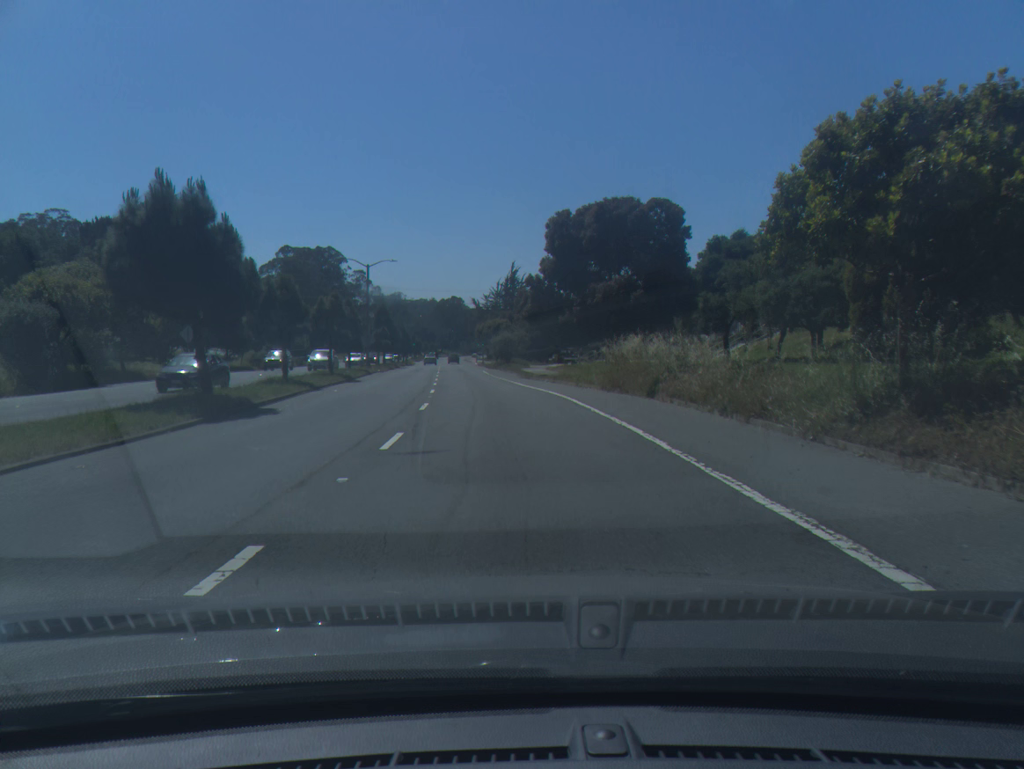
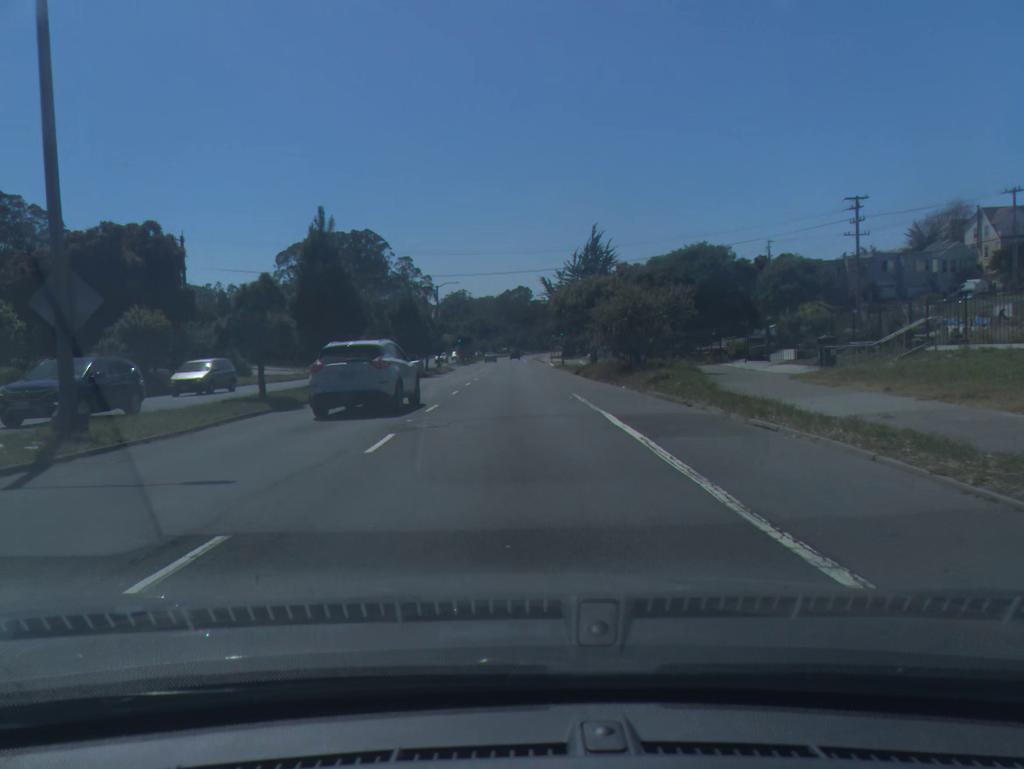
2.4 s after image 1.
(-3.3, +50.8) m; -5°
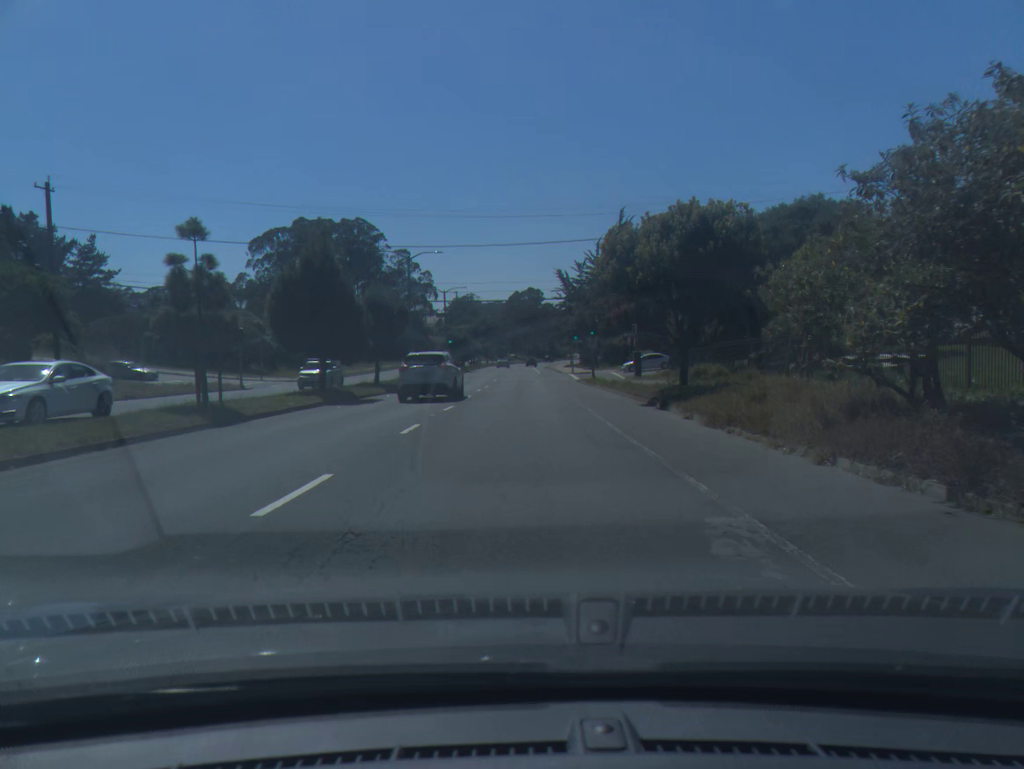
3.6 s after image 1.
(-0.2, +26.3) m; -1°
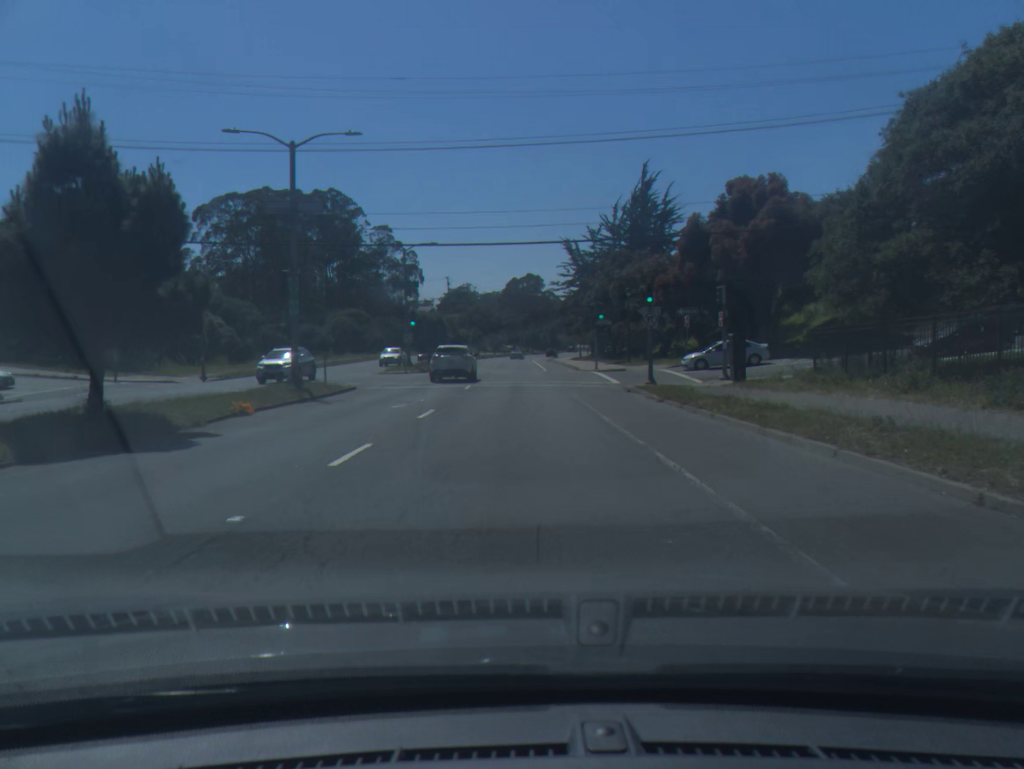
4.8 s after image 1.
(+0.1, +26.4) m; 0°
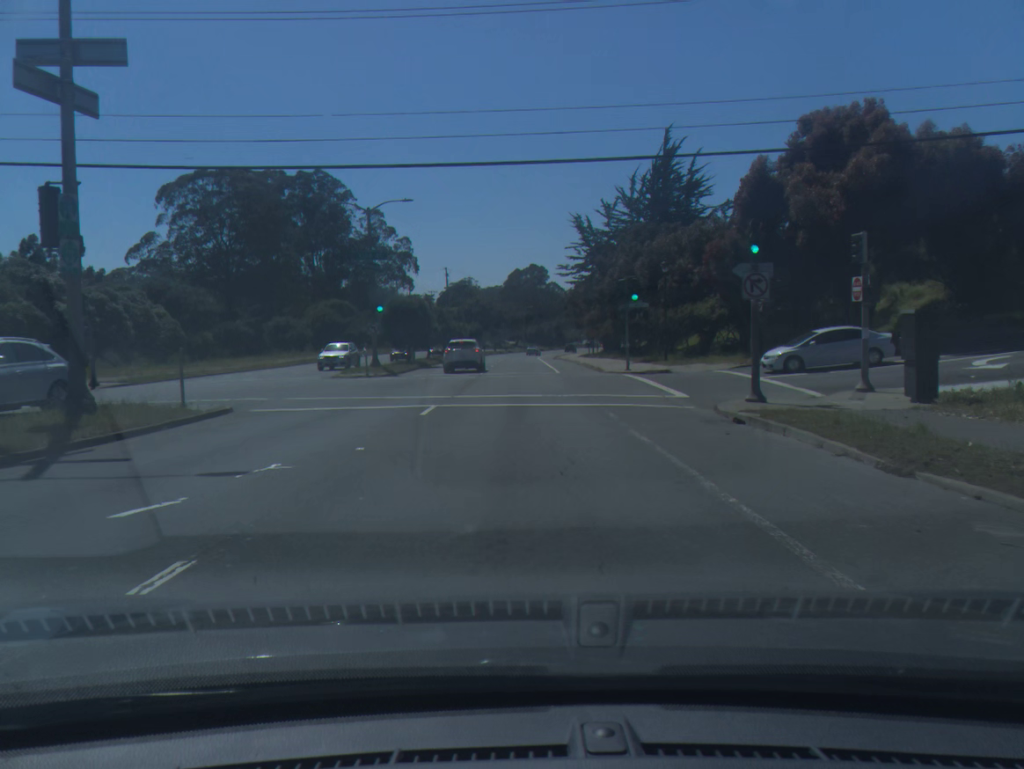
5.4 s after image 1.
(0.0, +13.2) m; 0°
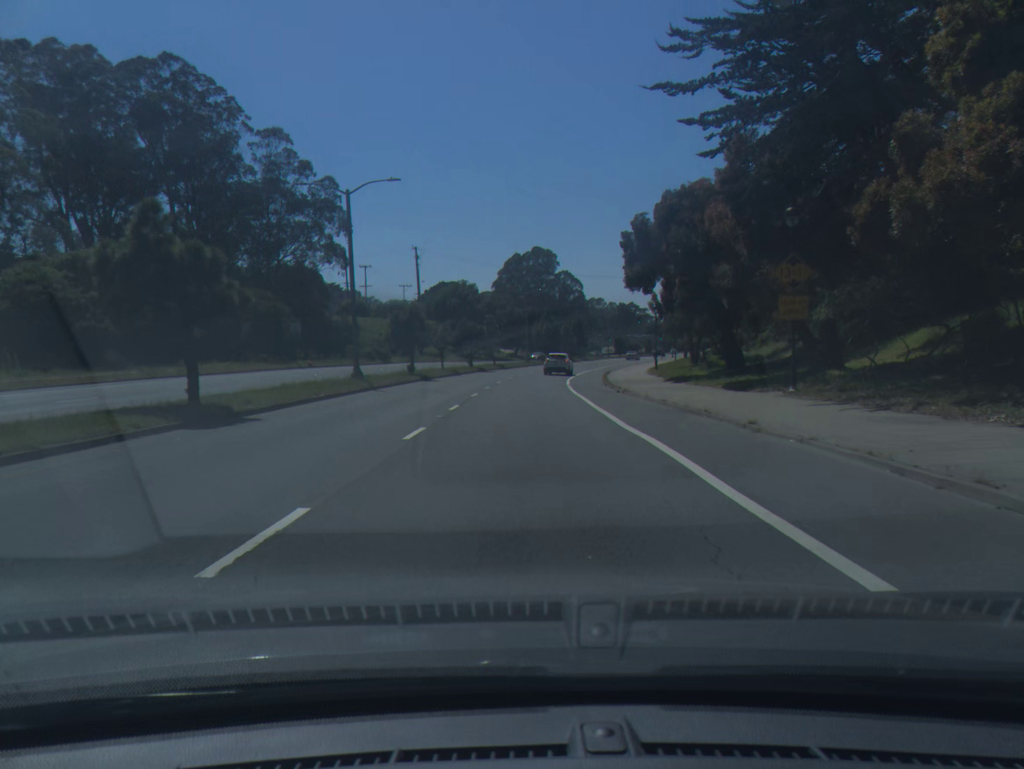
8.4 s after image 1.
(+0.1, +66.7) m; 0°
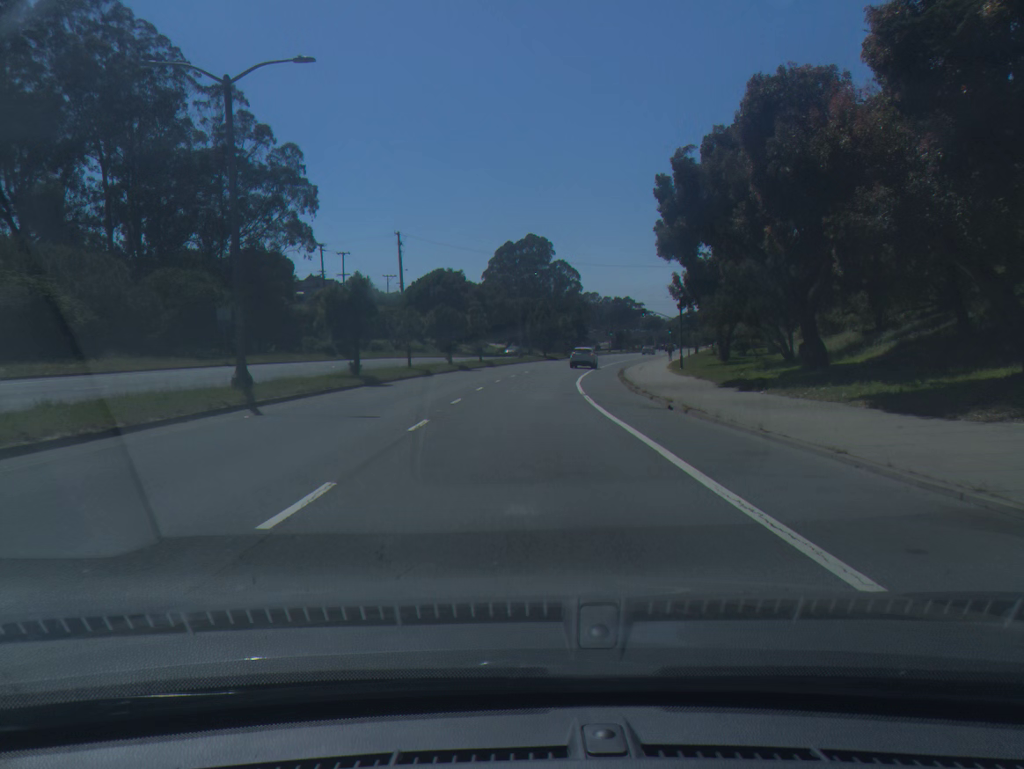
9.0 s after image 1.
(0.0, +13.4) m; 0°
